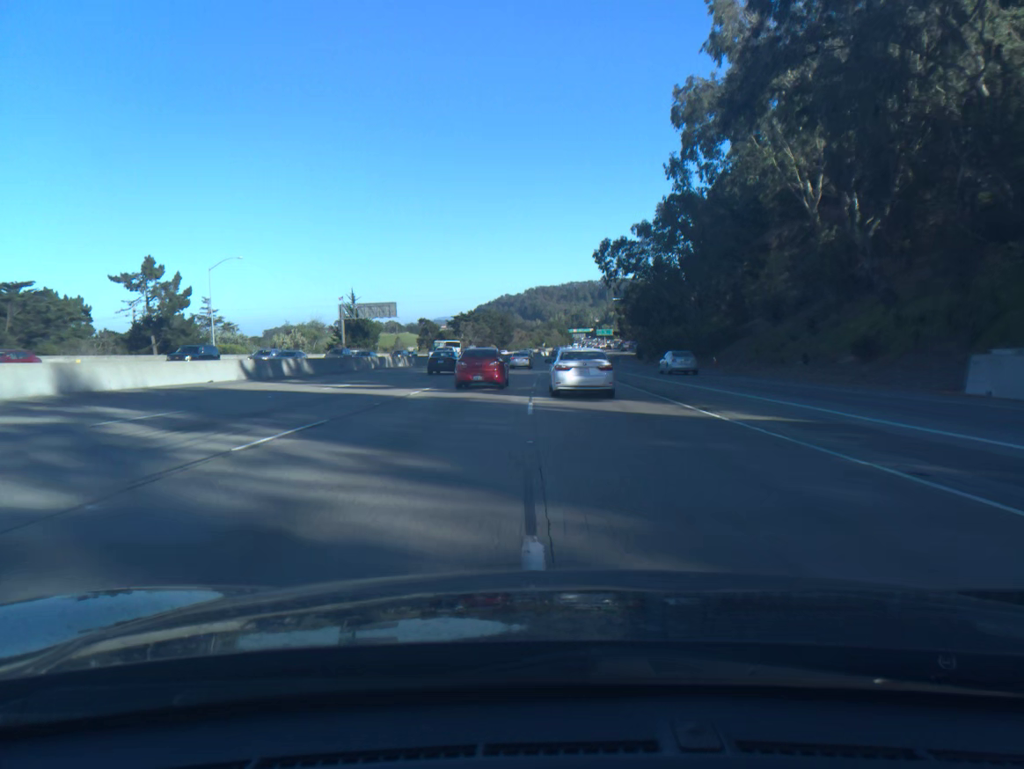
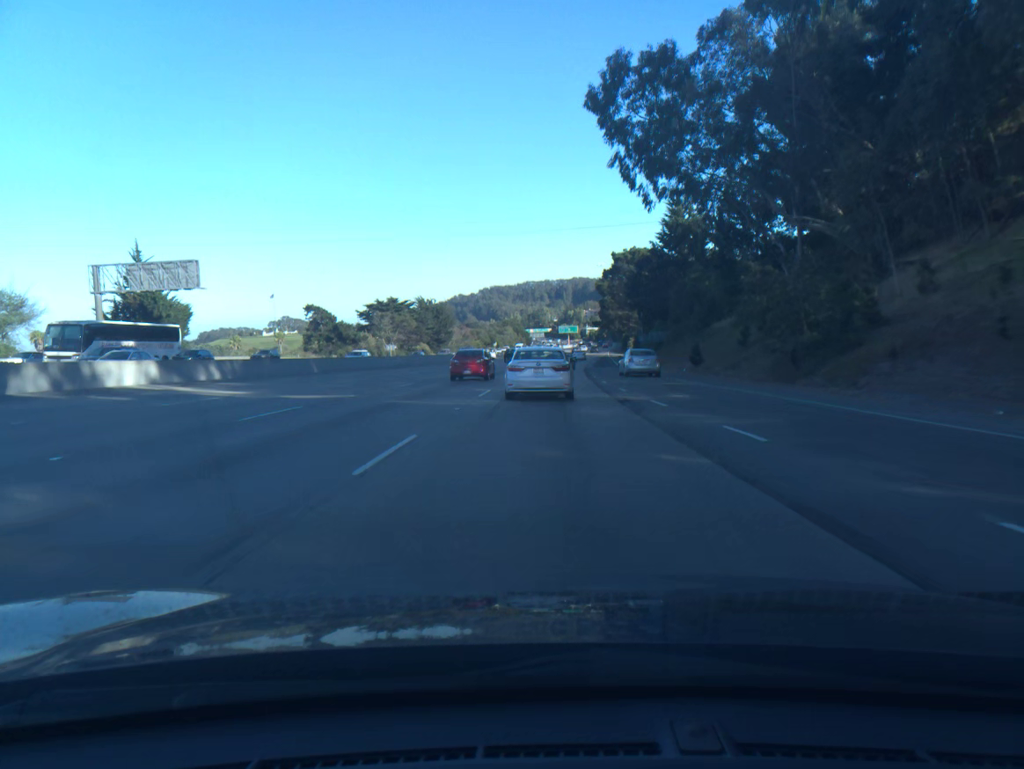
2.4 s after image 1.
(+2.2, +66.2) m; +3°
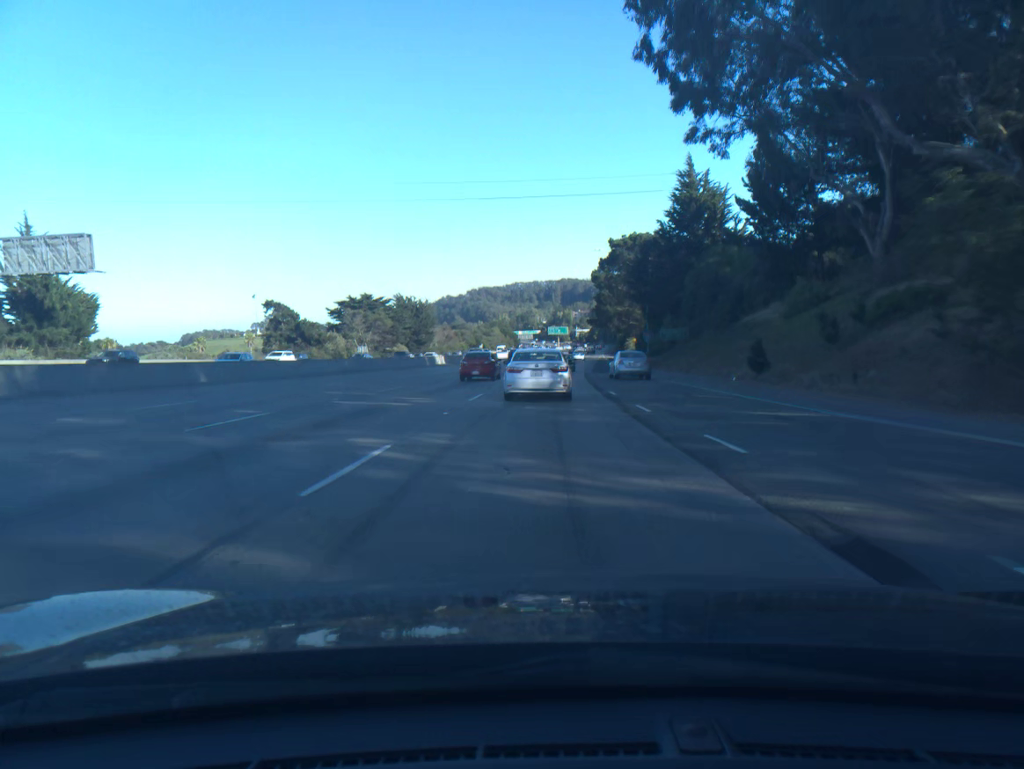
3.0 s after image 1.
(+0.1, +15.8) m; +1°
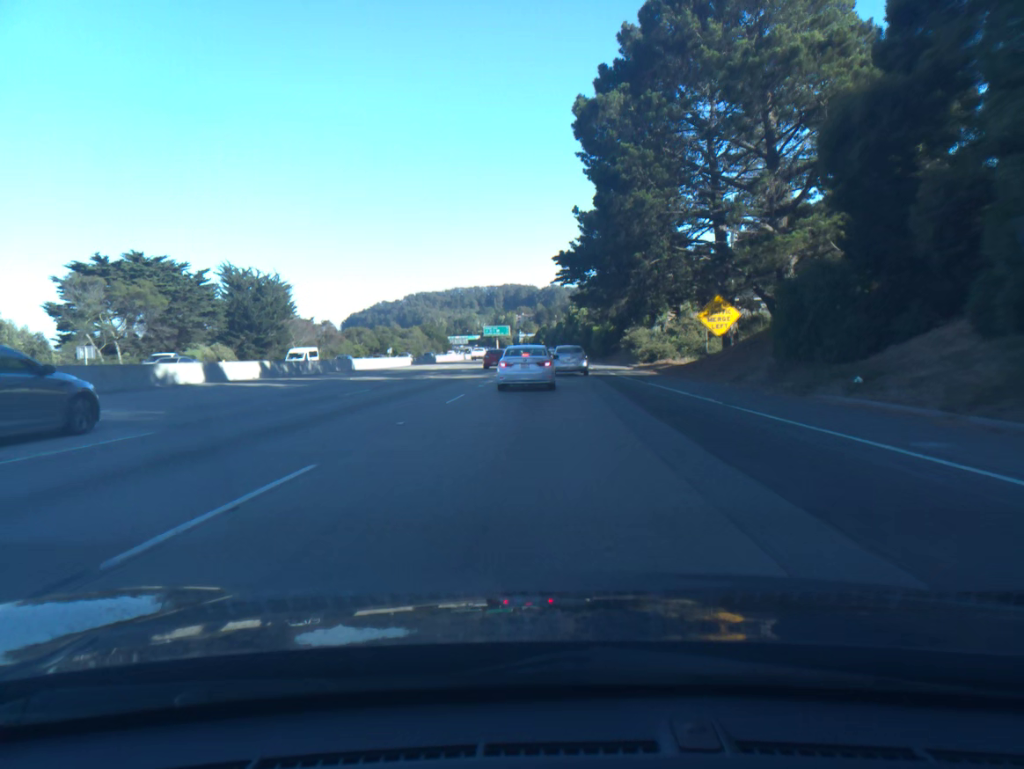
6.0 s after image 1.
(+2.7, +75.2) m; +4°
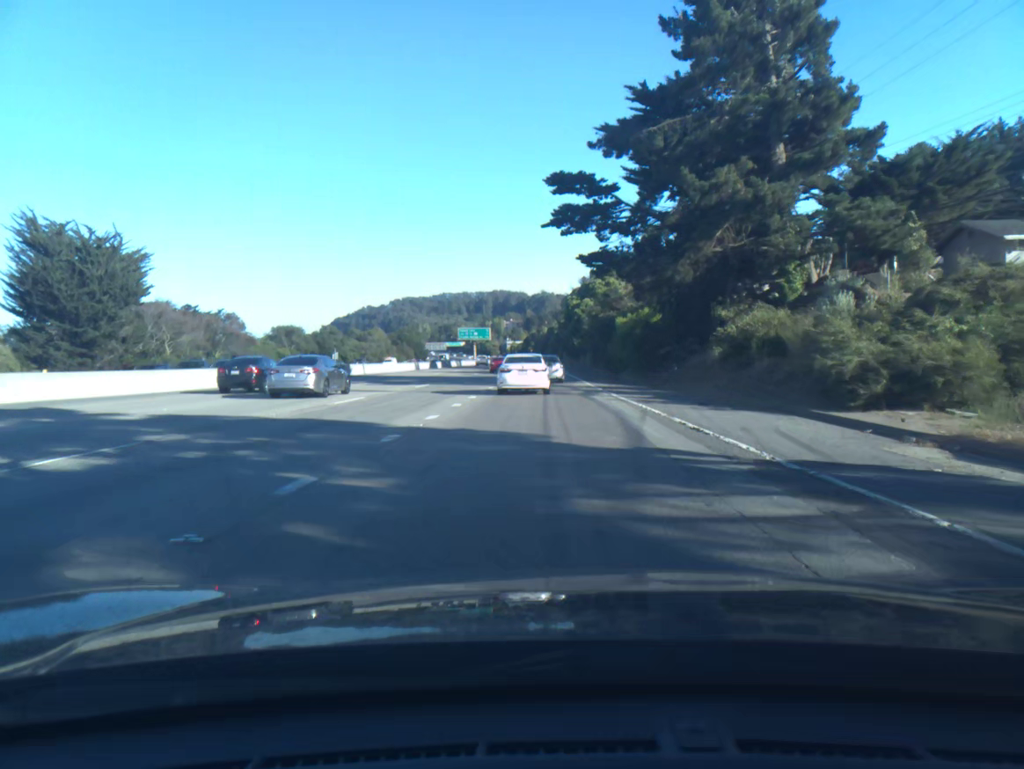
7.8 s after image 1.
(+0.4, +43.0) m; +1°
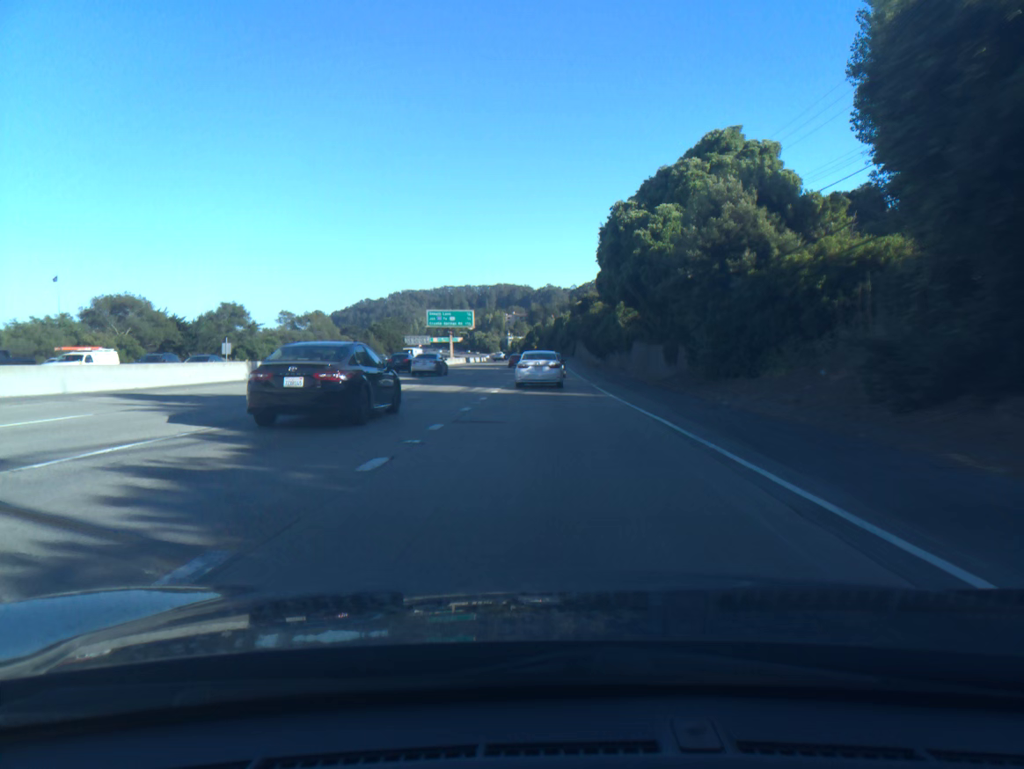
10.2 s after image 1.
(-0.1, +57.1) m; 0°
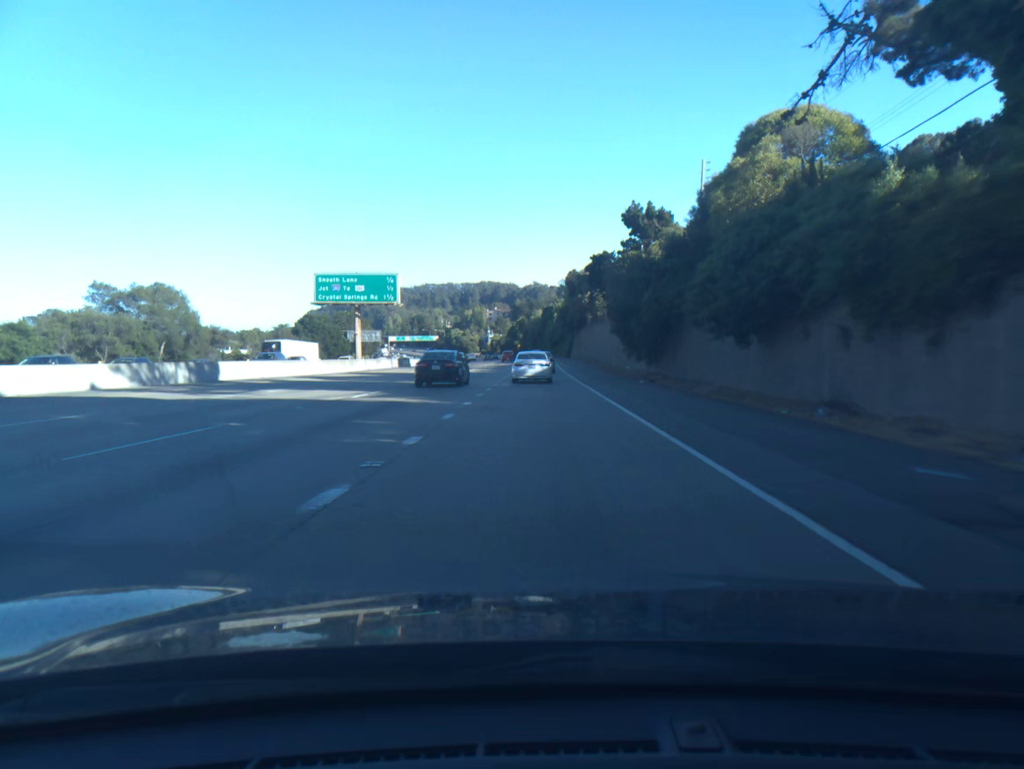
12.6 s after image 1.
(+0.5, +56.2) m; +1°
